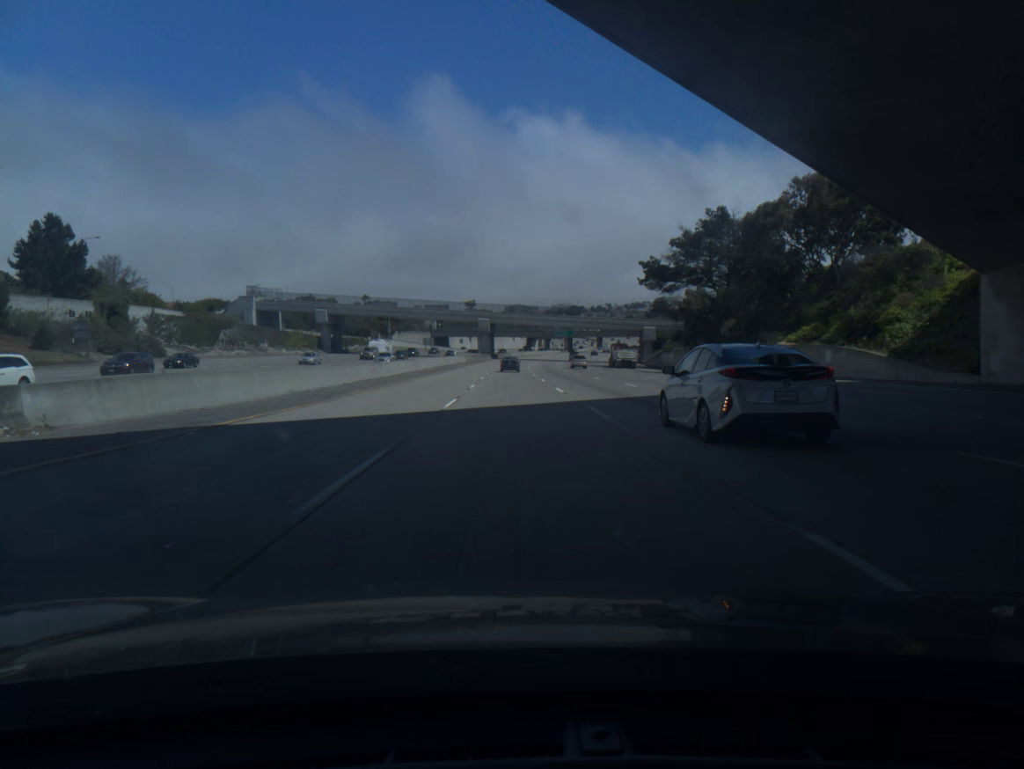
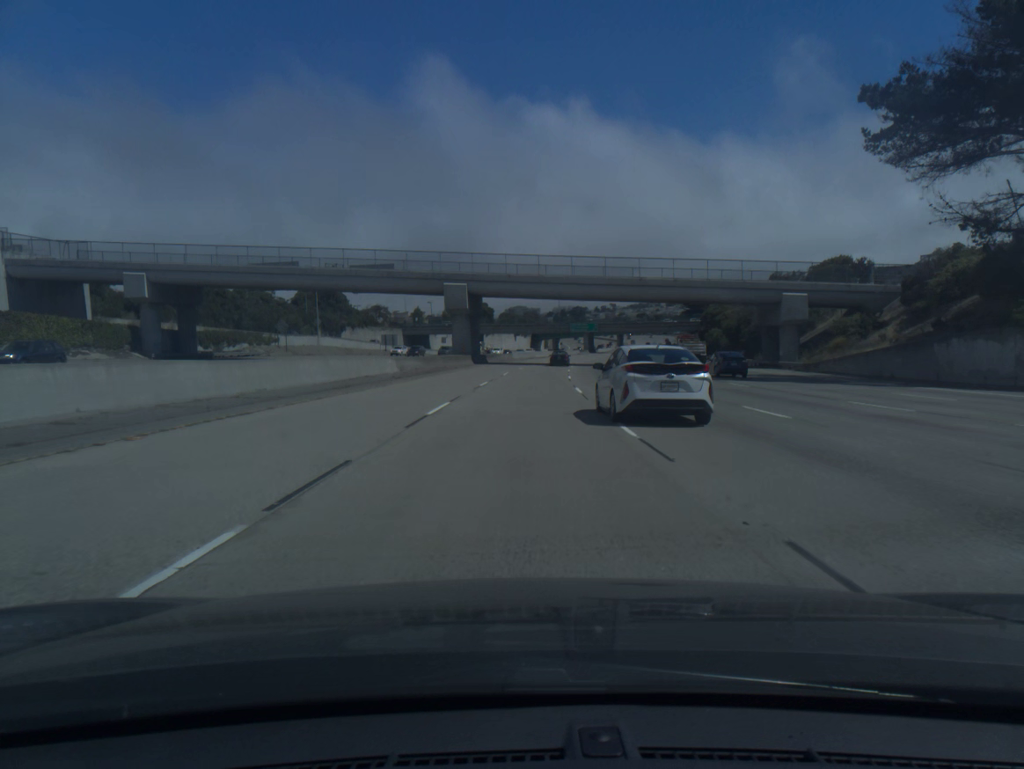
(-0.6, +74.9) m; 0°
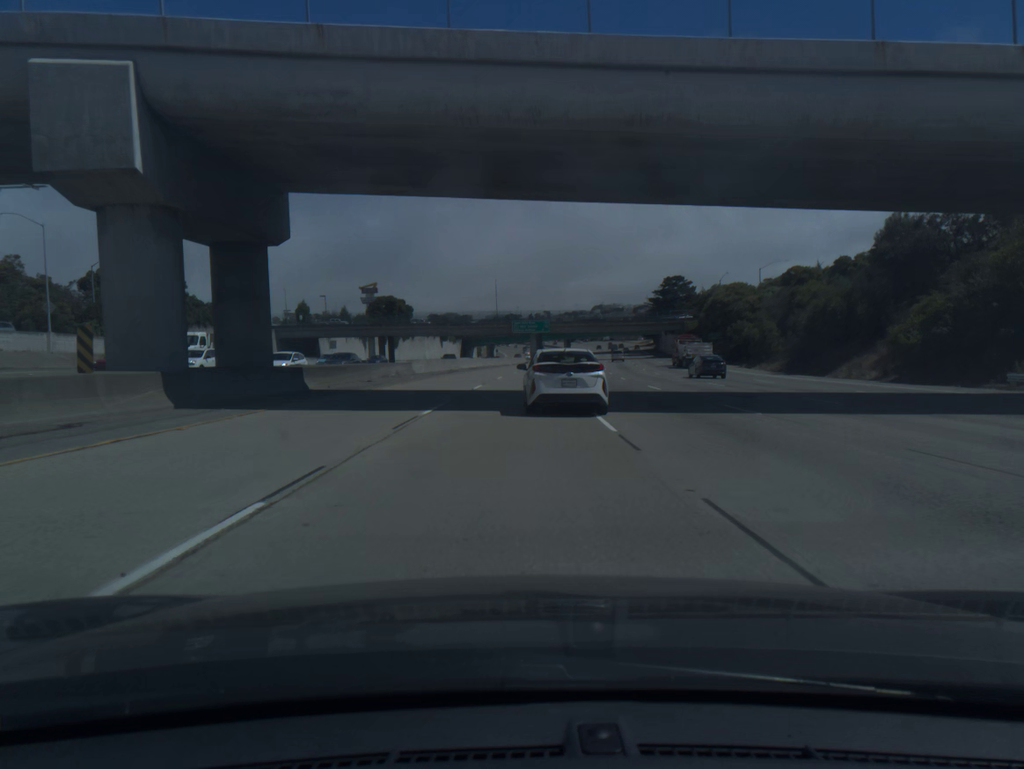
(+1.9, +56.1) m; +5°
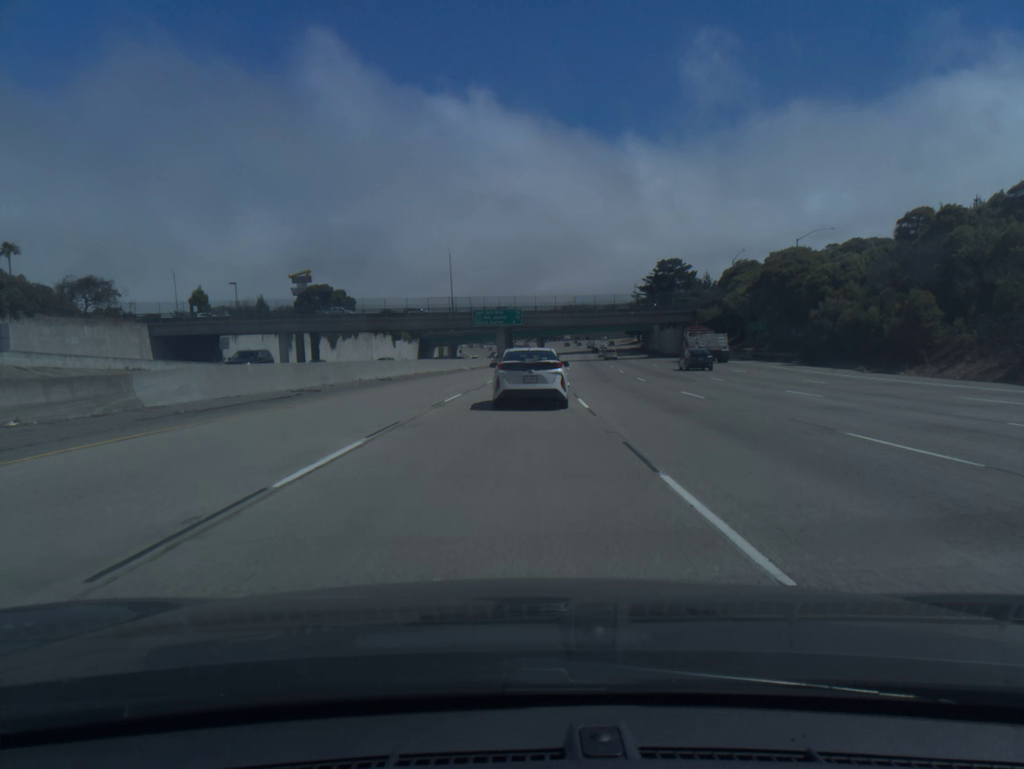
(+0.9, +37.3) m; +3°
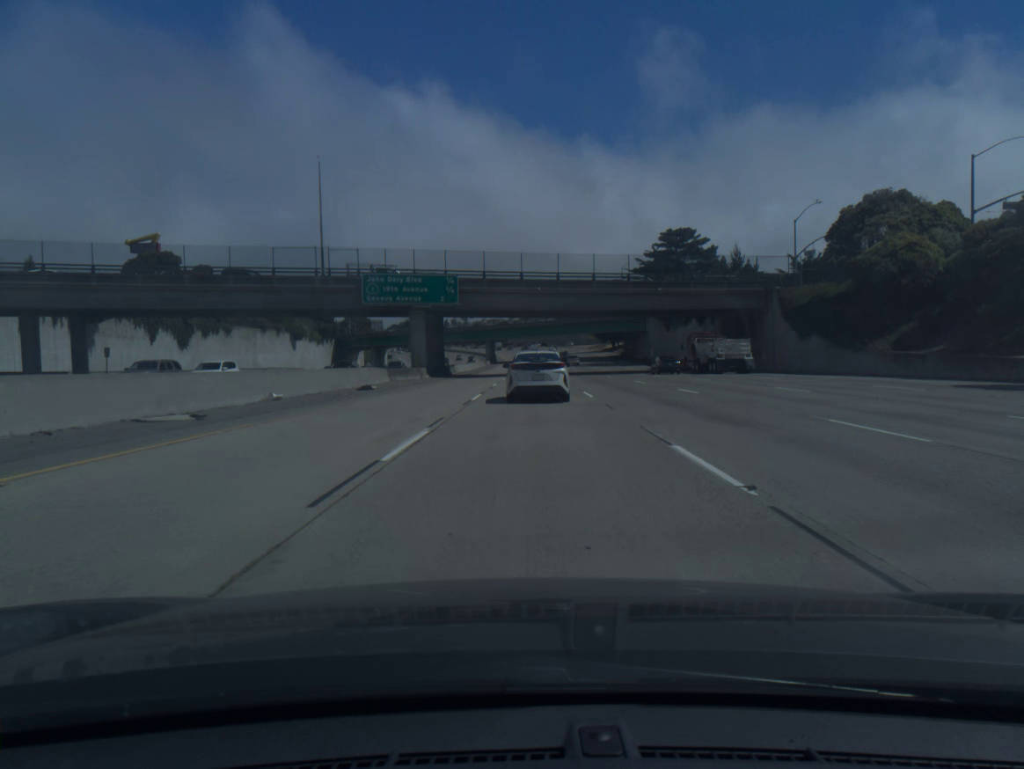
(+1.3, +54.8) m; +3°
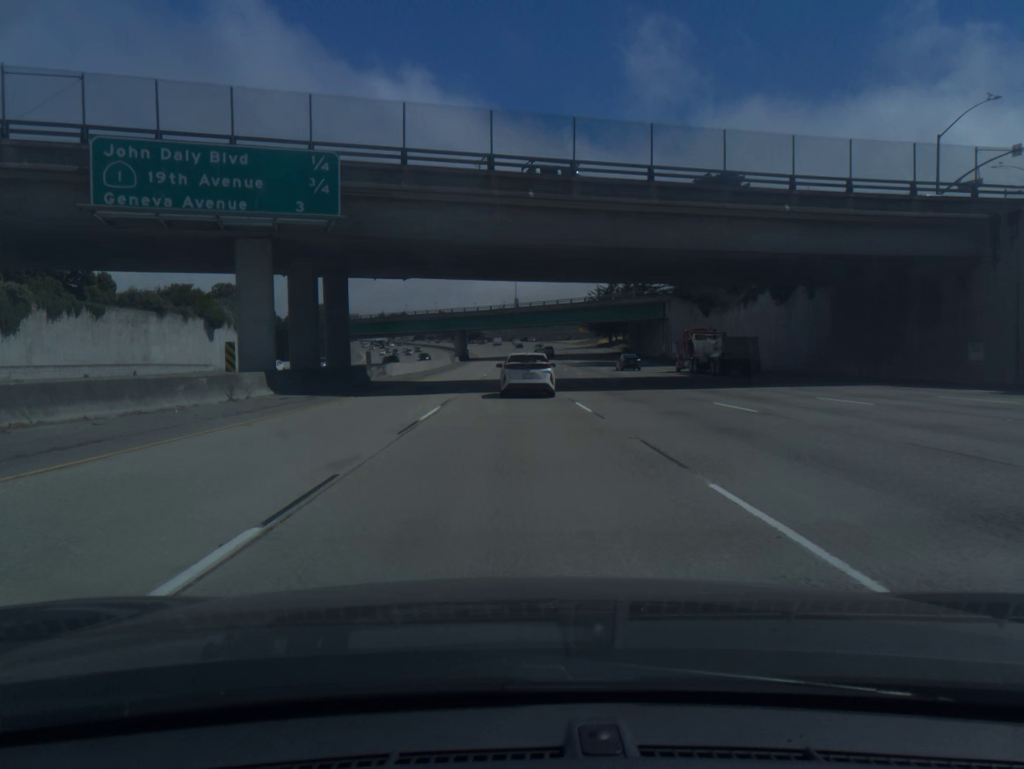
(+0.7, +35.7) m; +2°
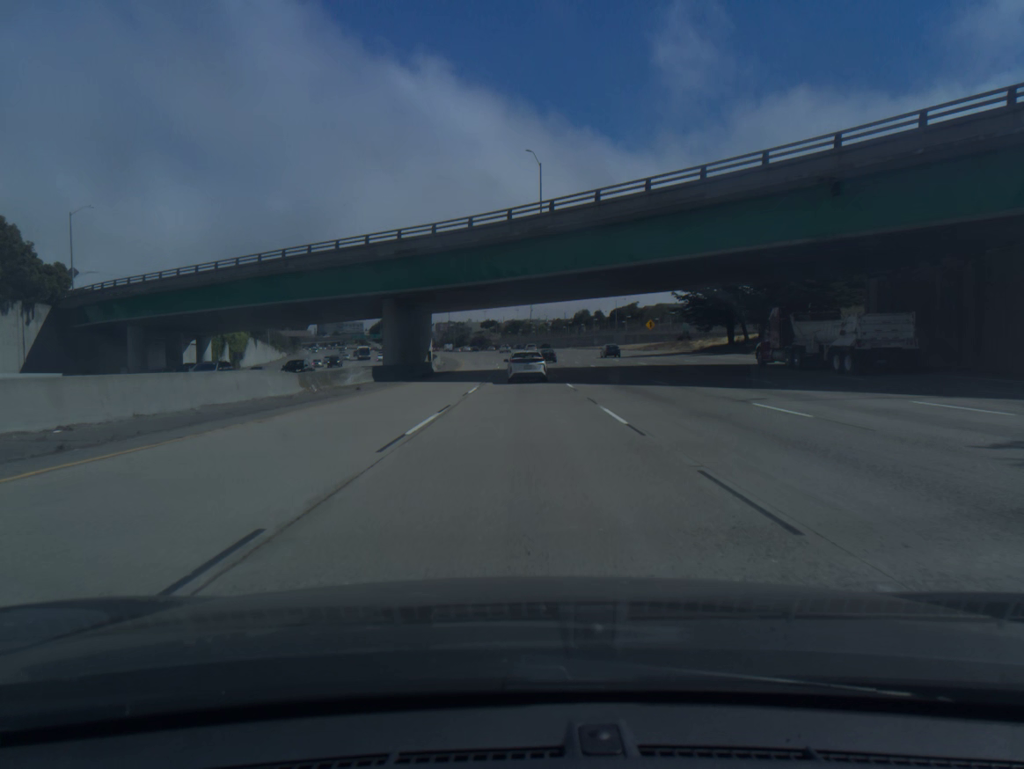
(-1.0, +88.3) m; -1°
